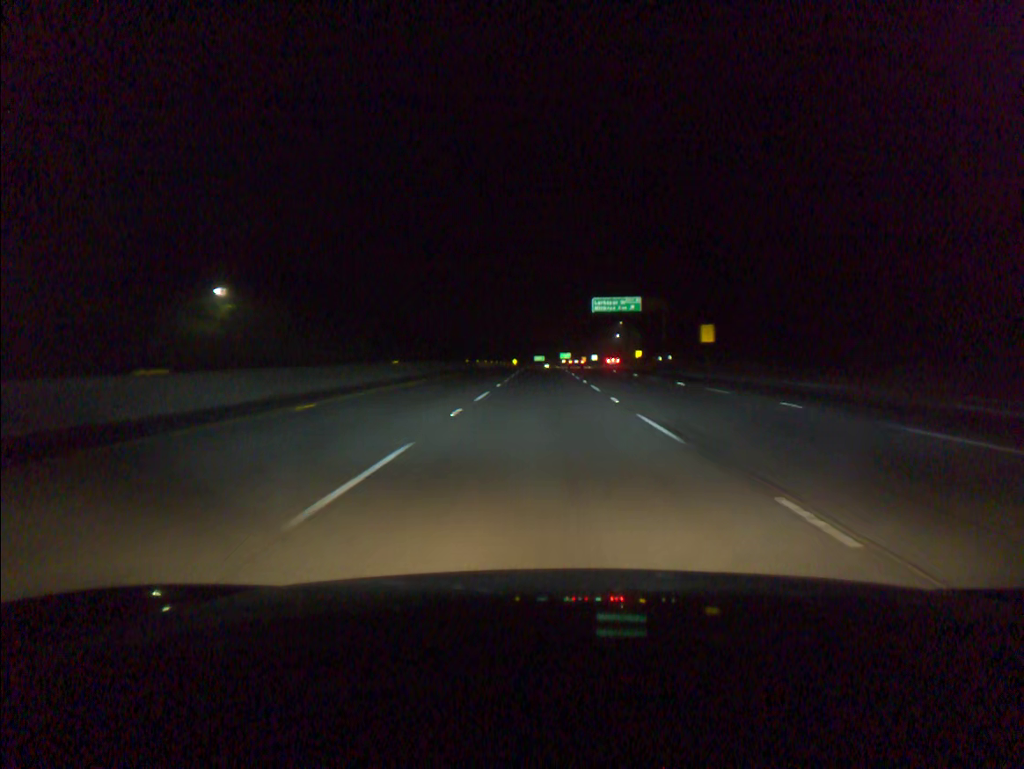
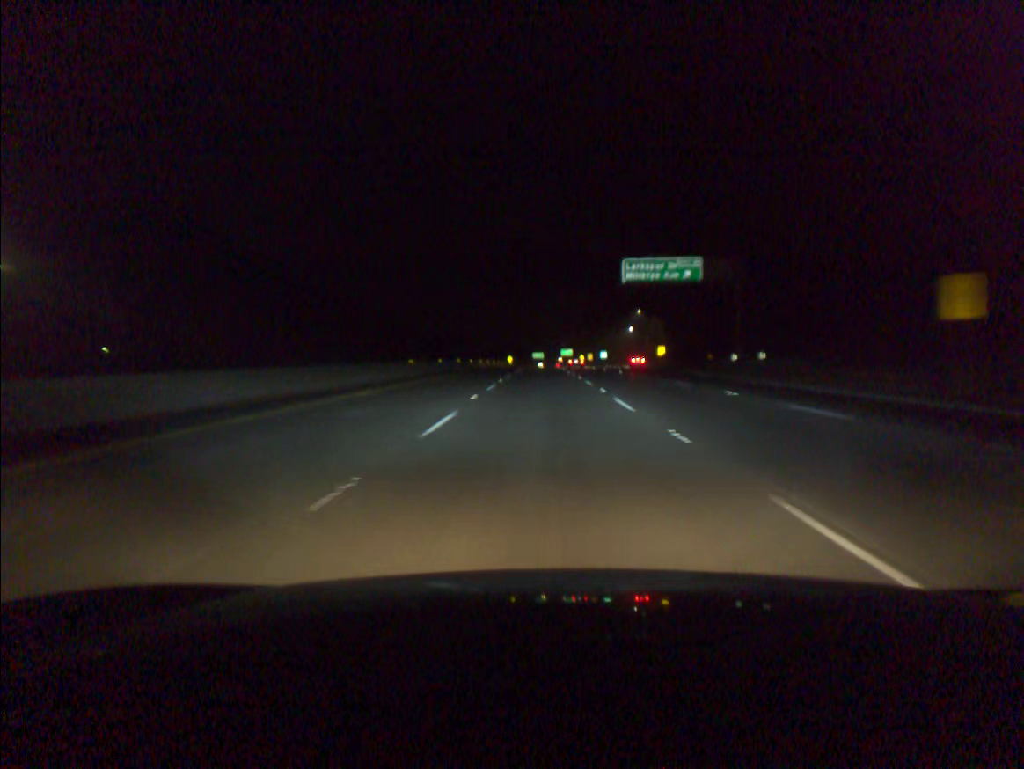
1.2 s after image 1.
(0.0, +38.2) m; 0°
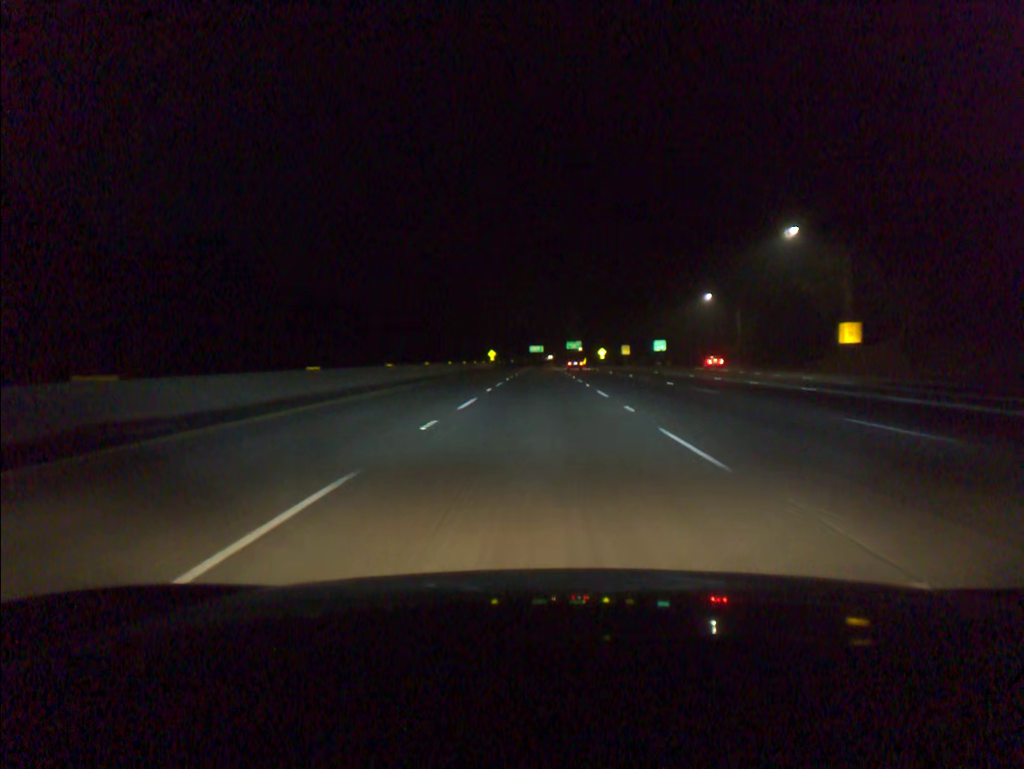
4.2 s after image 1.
(+0.1, +95.7) m; 0°
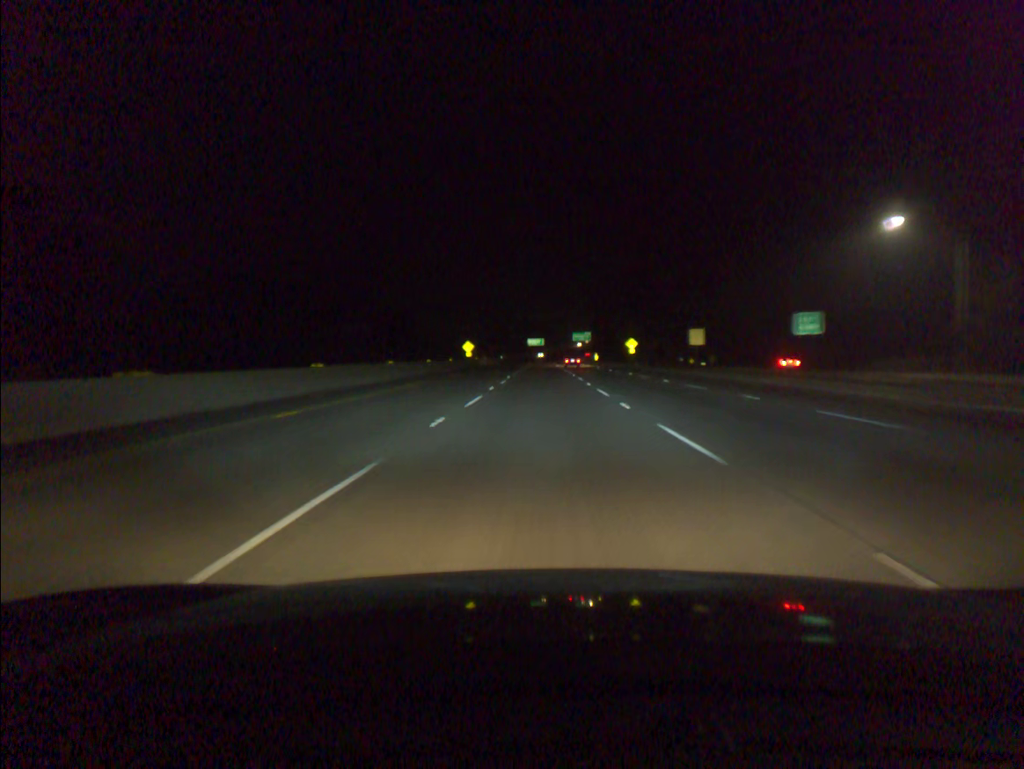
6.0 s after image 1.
(0.0, +57.7) m; 0°
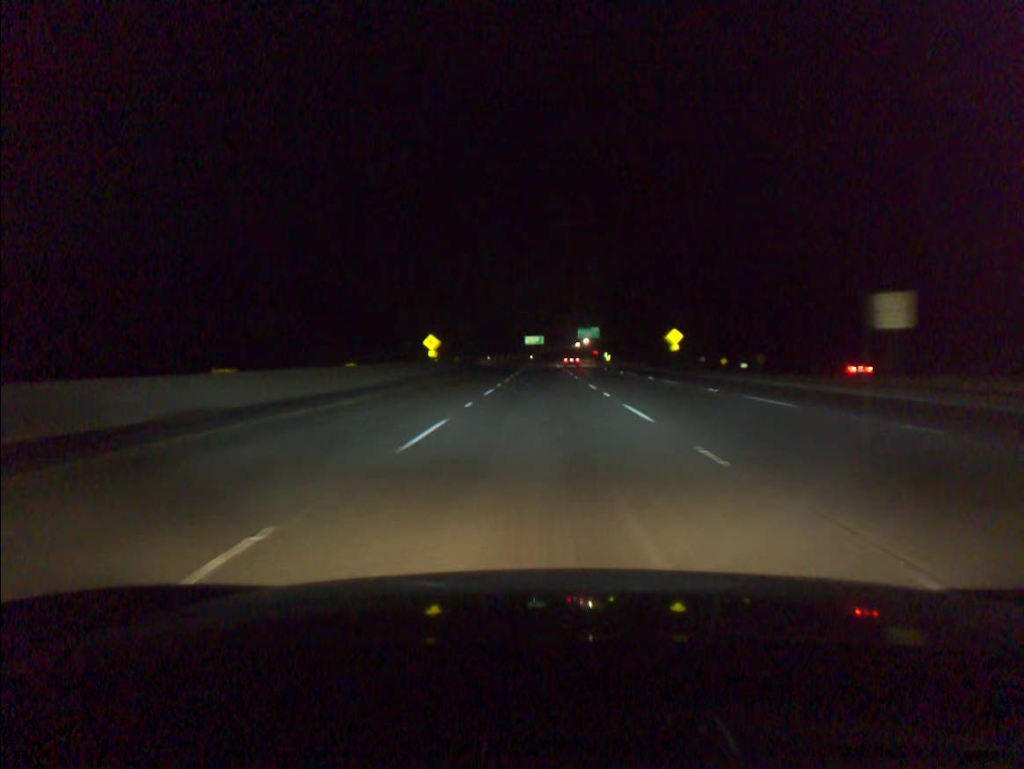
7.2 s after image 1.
(0.0, +38.5) m; 0°
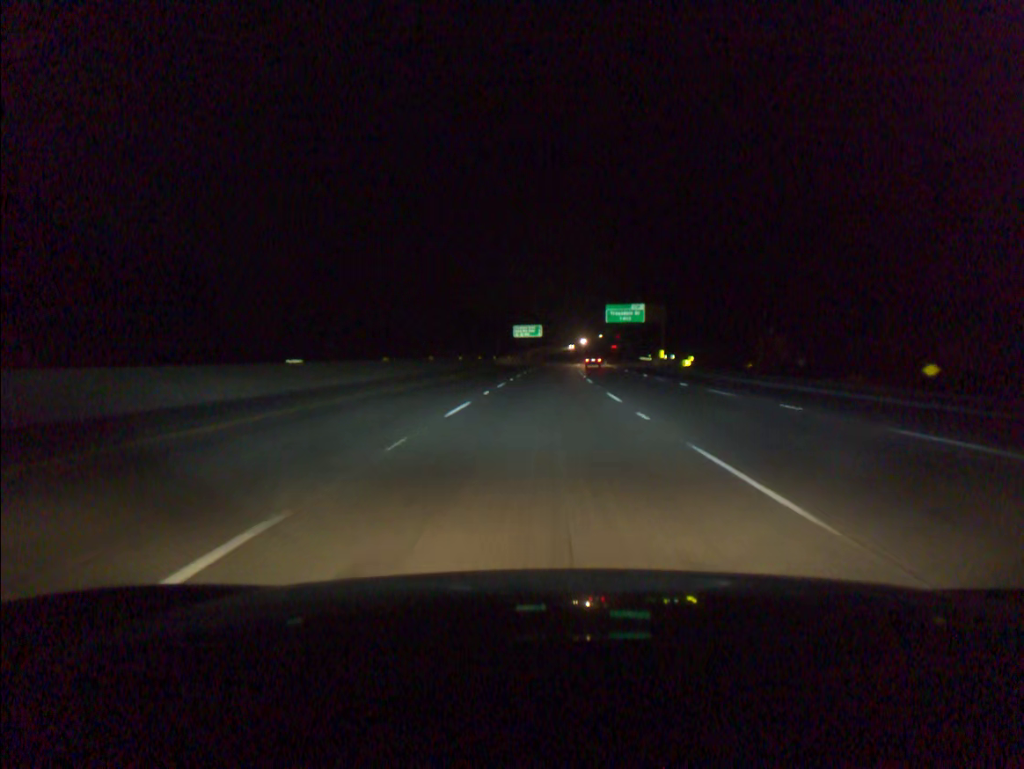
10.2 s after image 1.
(+0.1, +96.1) m; 0°
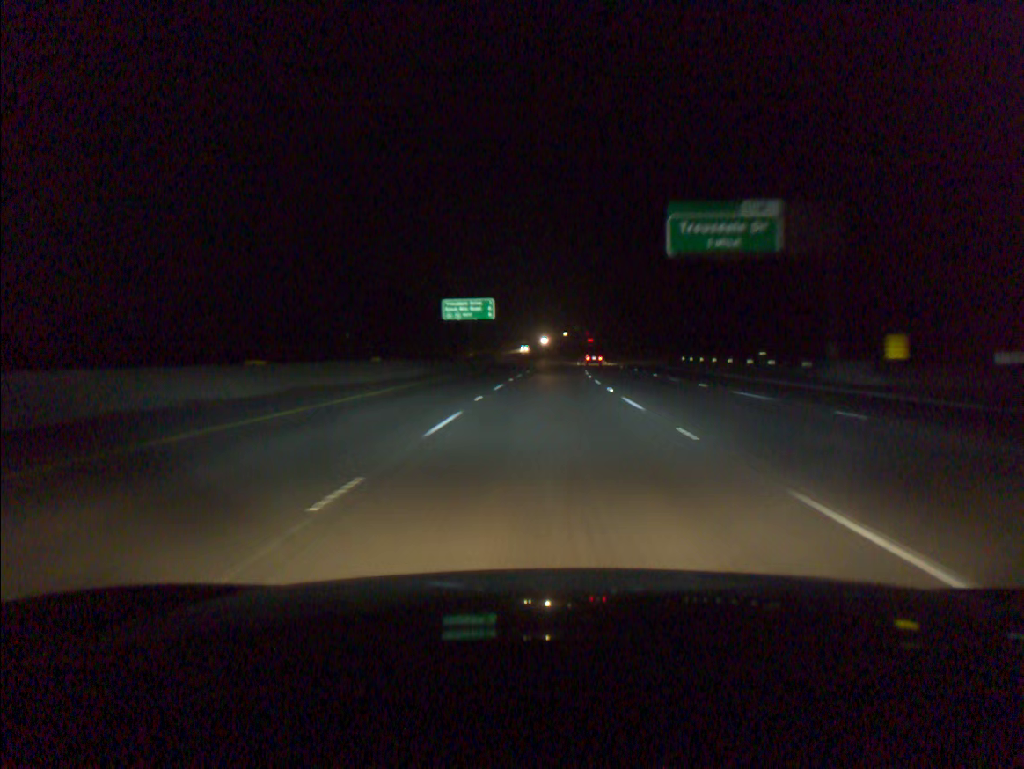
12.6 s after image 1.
(+1.4, +76.6) m; +3°
